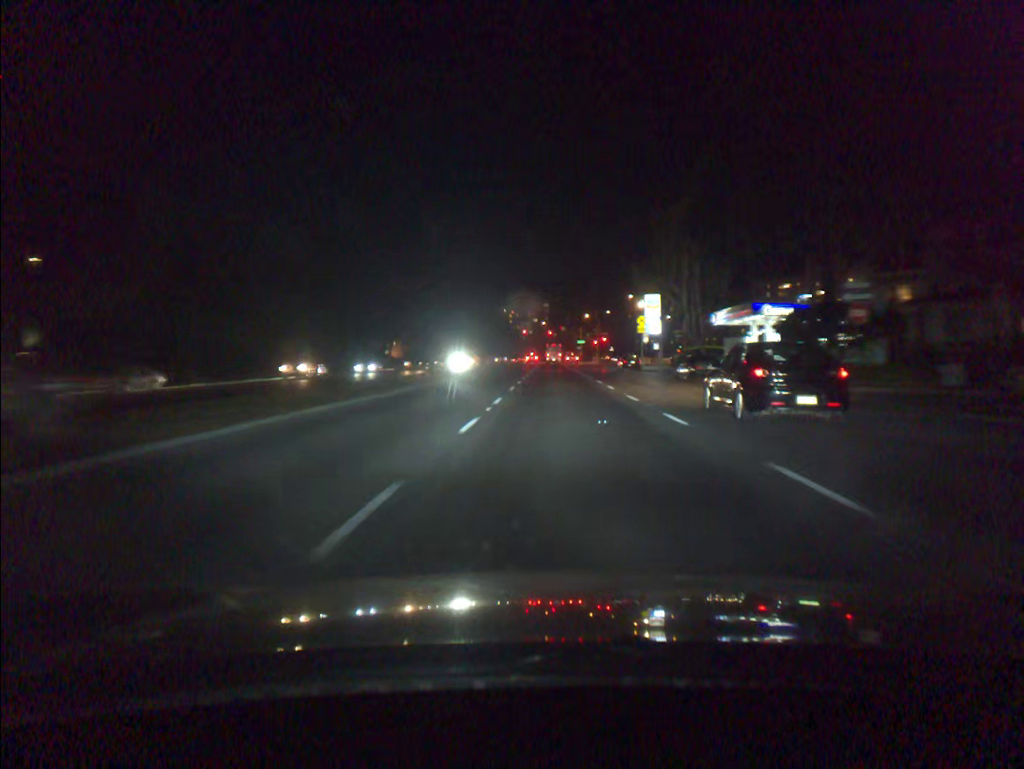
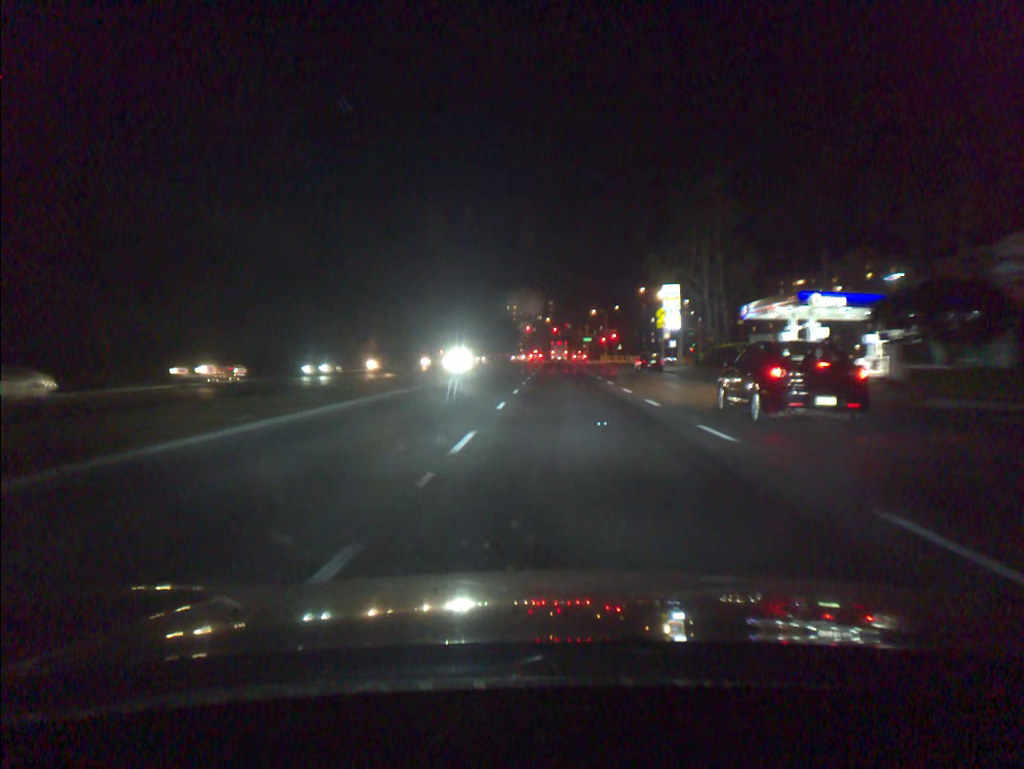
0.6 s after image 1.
(0.0, +10.0) m; 0°
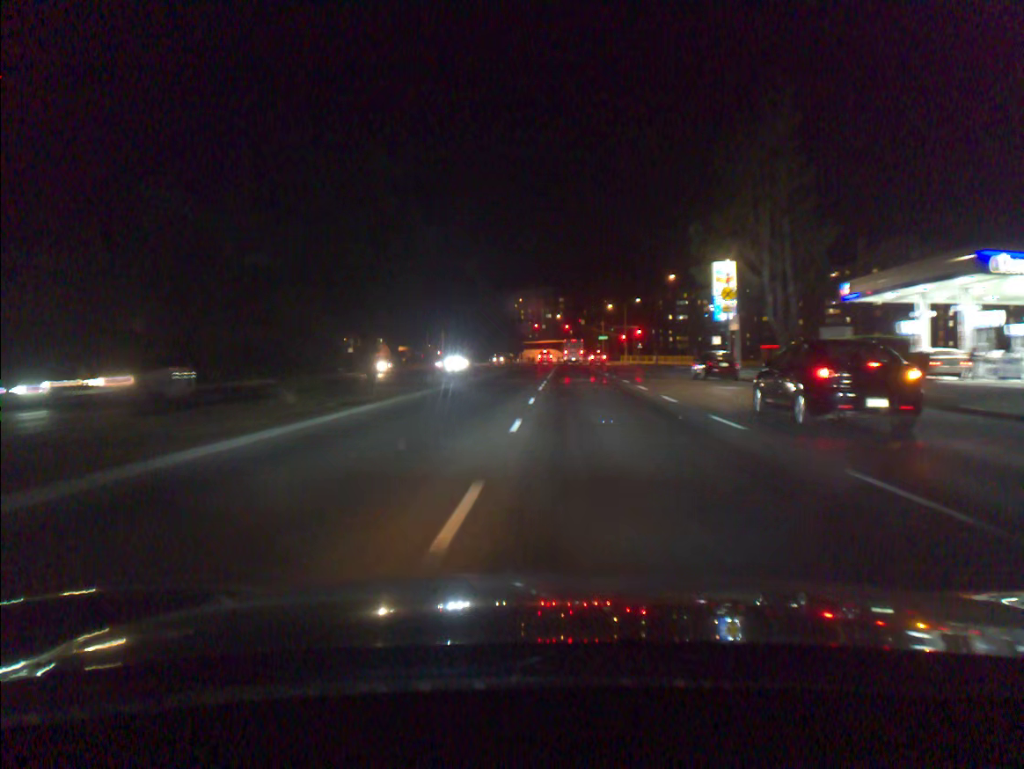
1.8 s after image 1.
(-0.1, +19.5) m; -1°
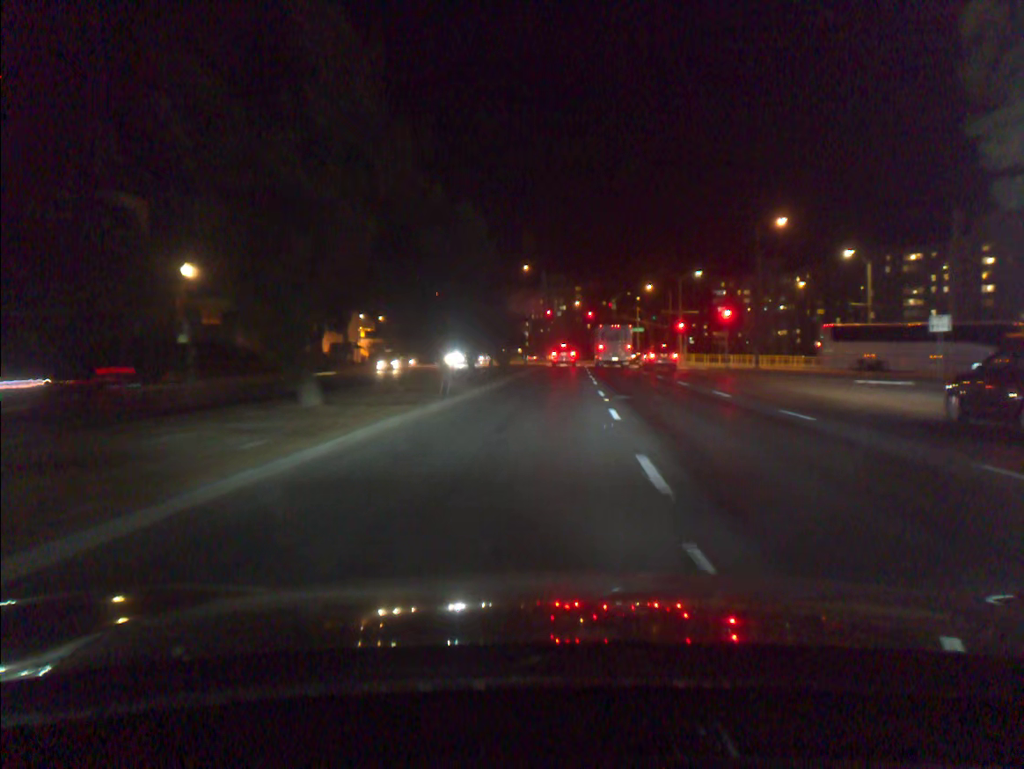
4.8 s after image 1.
(-0.2, +42.7) m; -1°
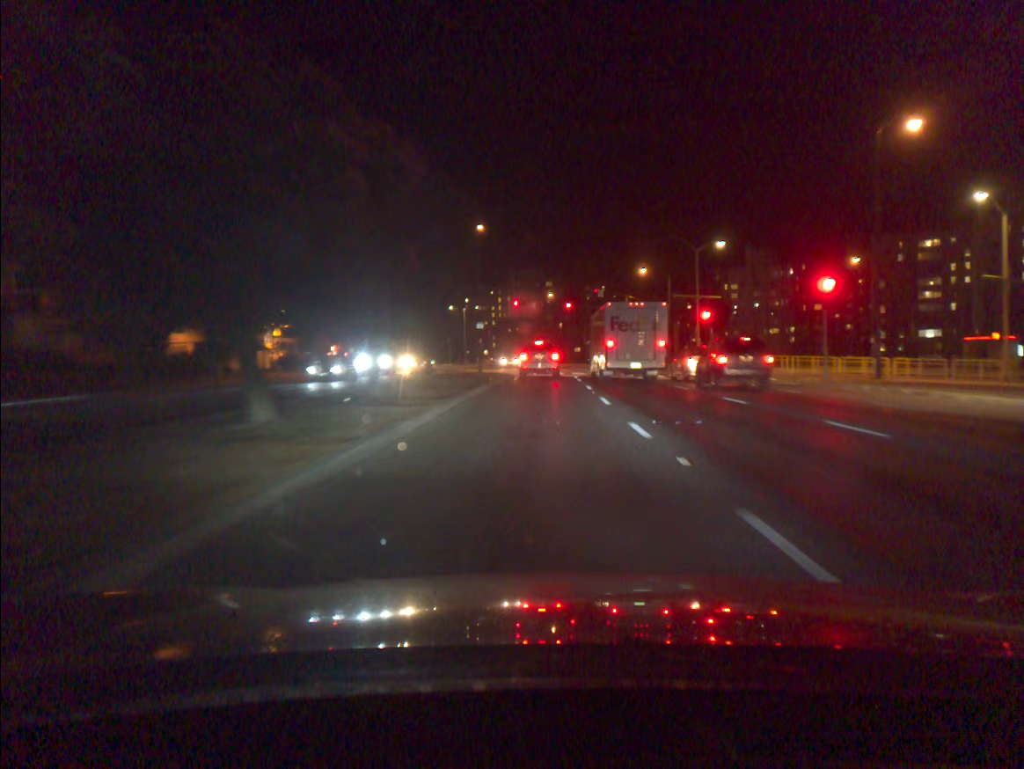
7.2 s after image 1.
(+0.4, +26.3) m; +2°
